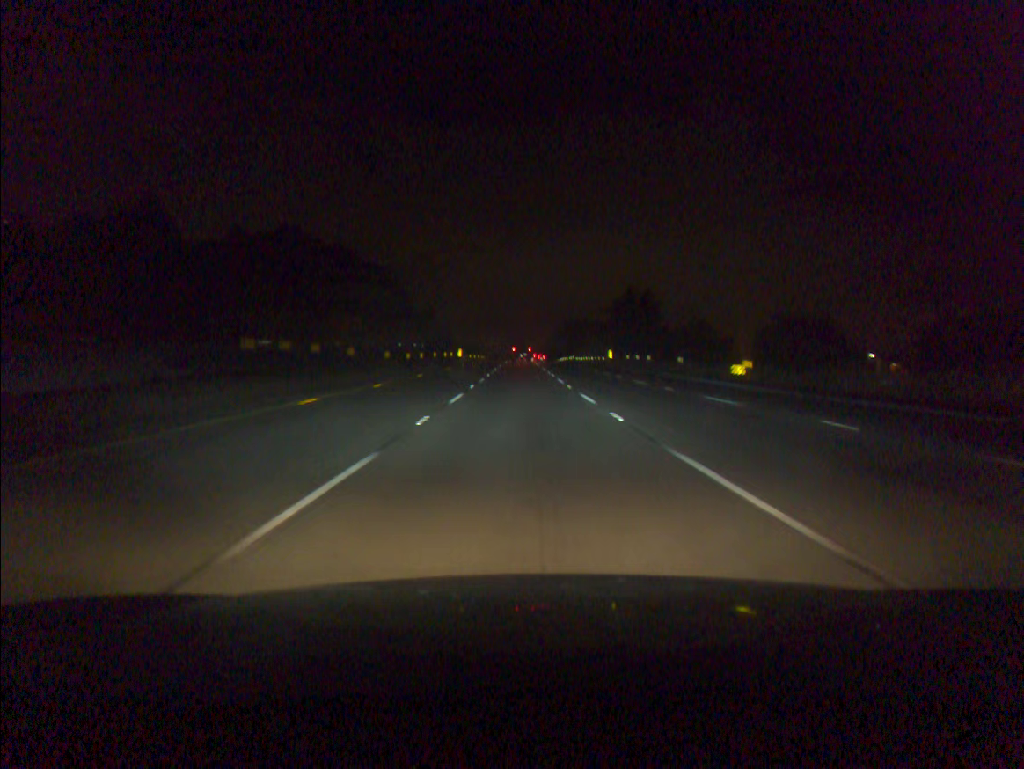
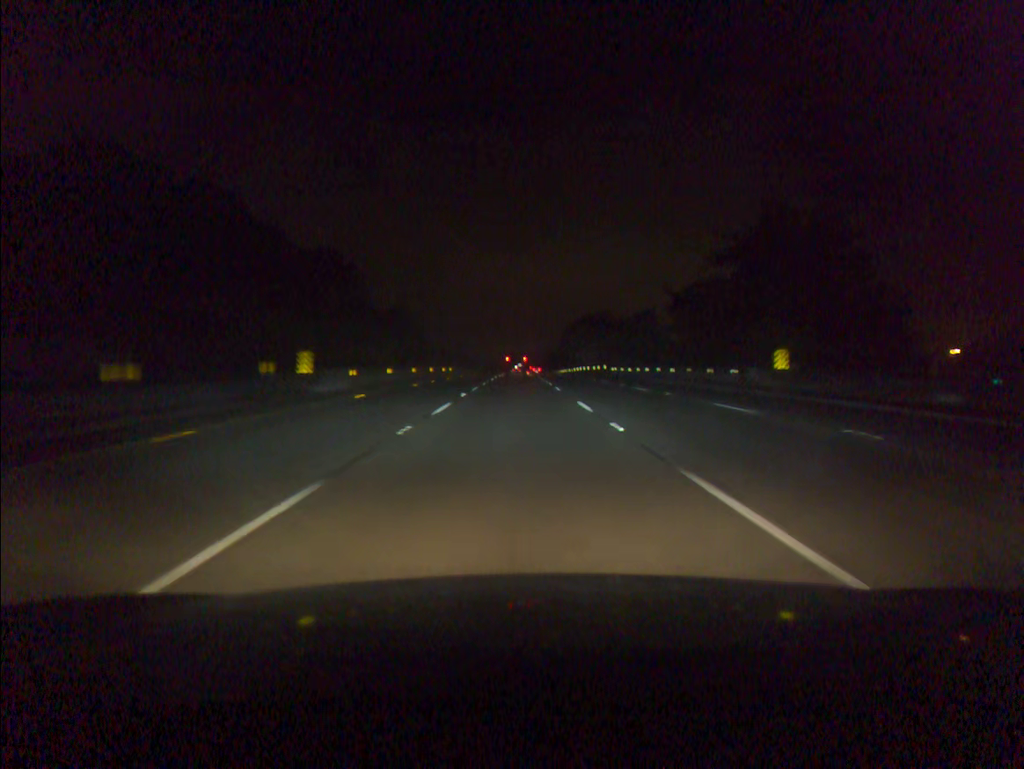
(+0.1, +74.8) m; 0°
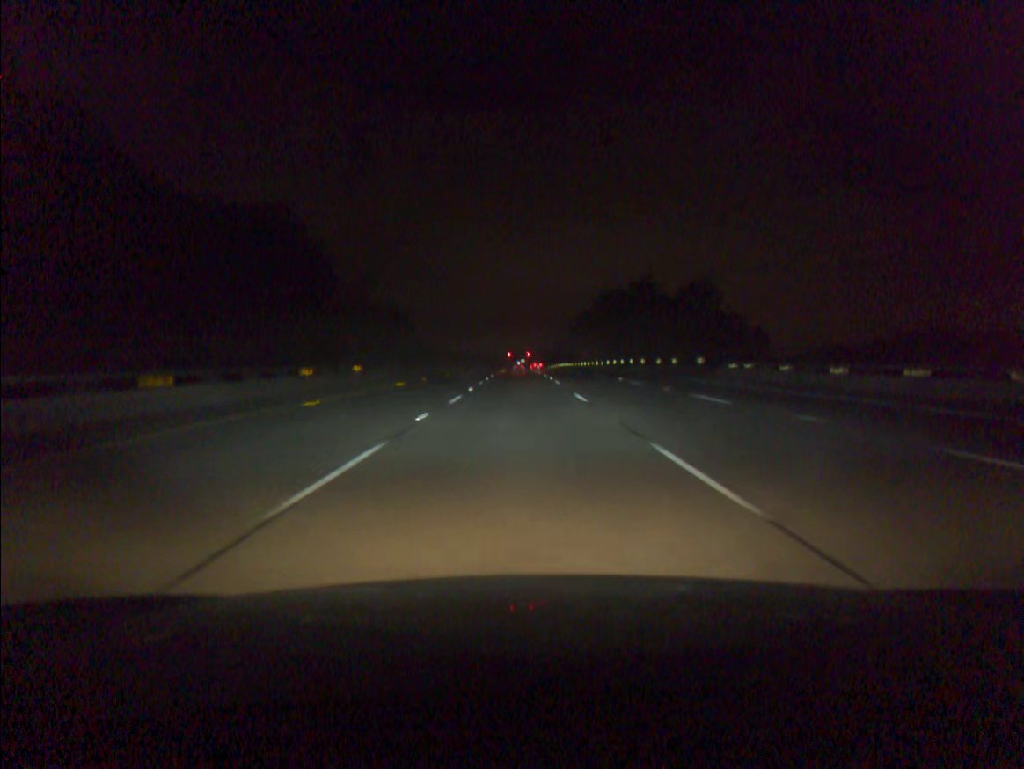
(-0.2, +55.8) m; 0°
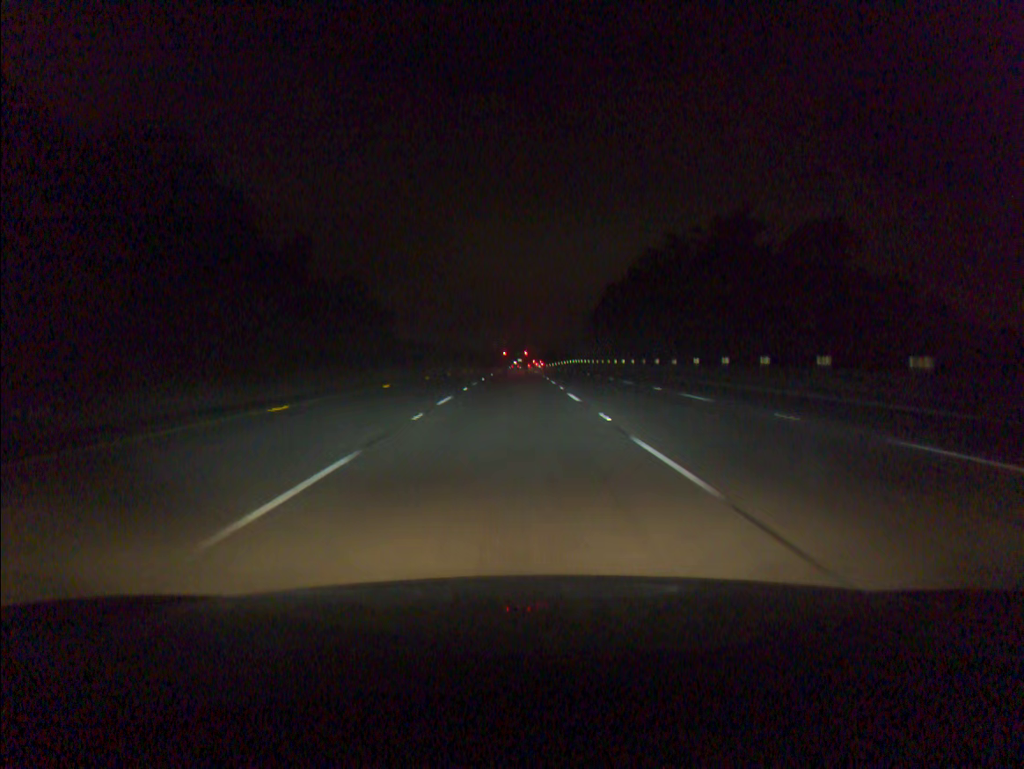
(0.0, +54.6) m; 0°
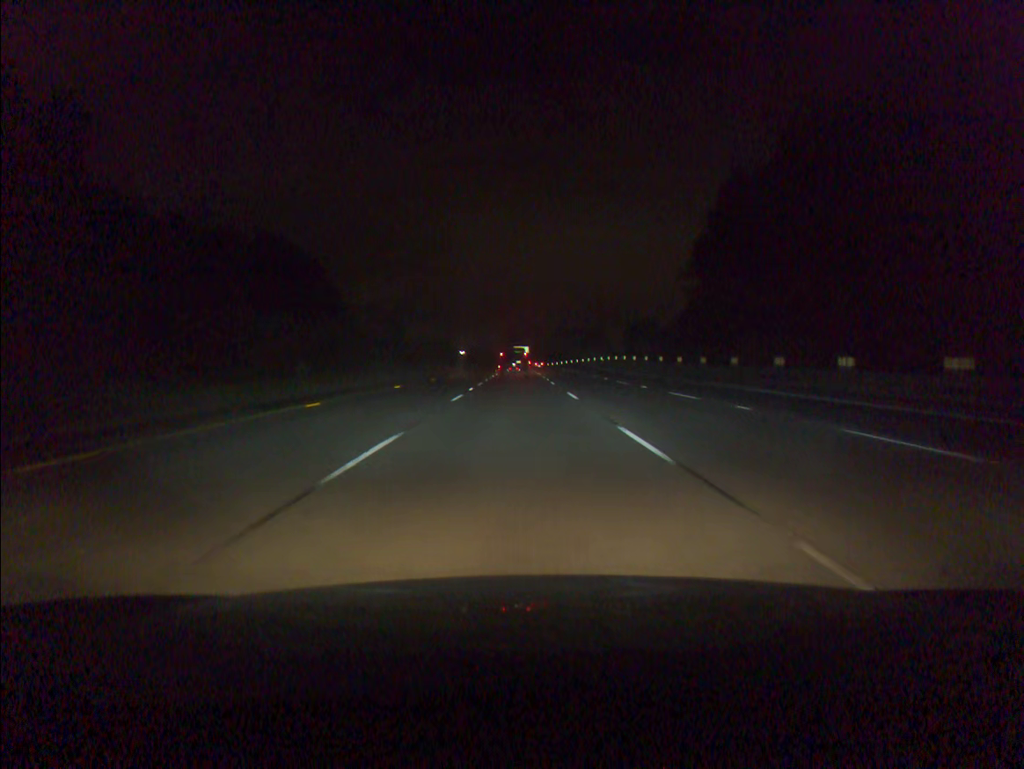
(-0.2, +70.5) m; 0°
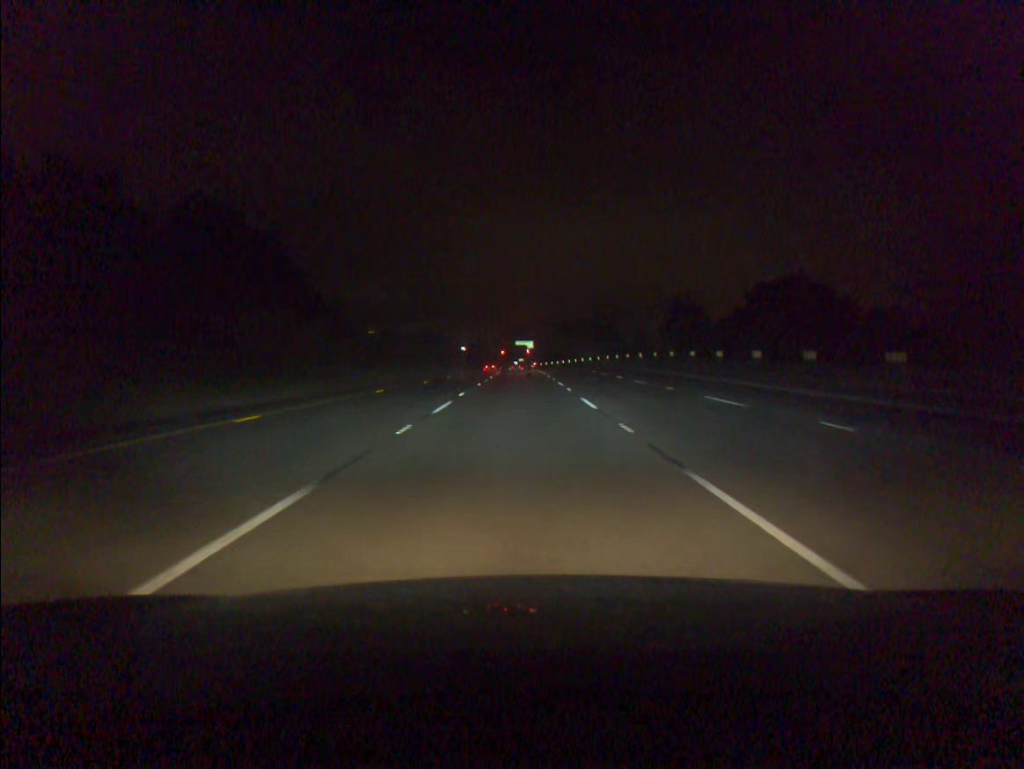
(0.0, +34.3) m; 0°
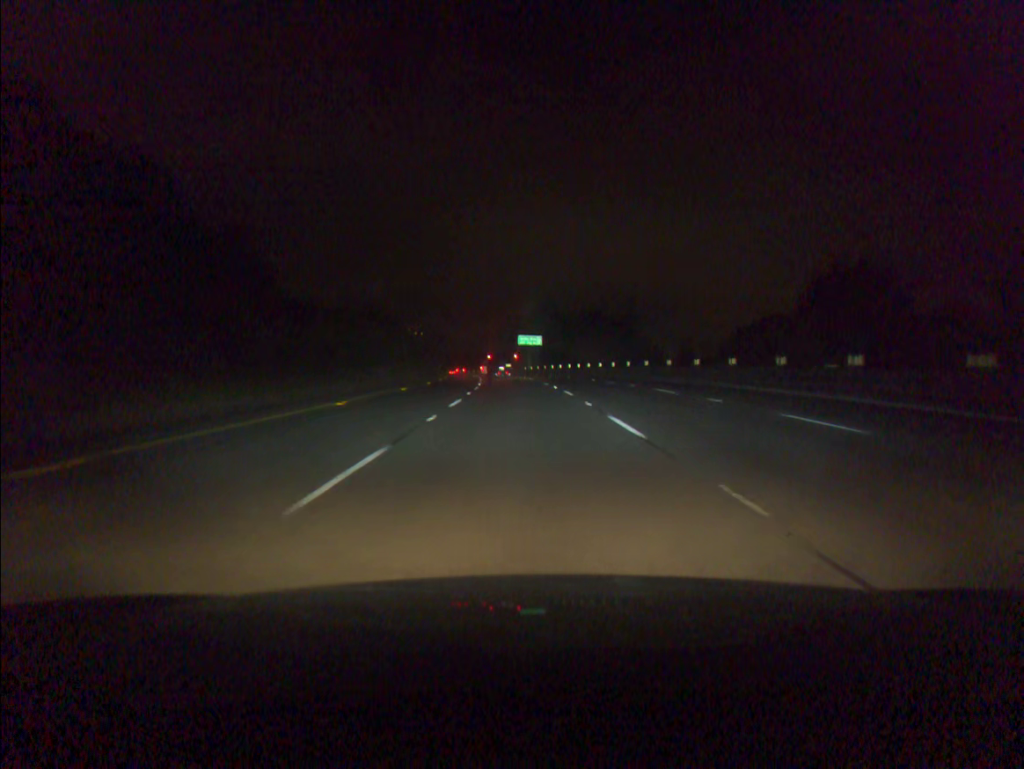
(0.0, +50.3) m; 0°
